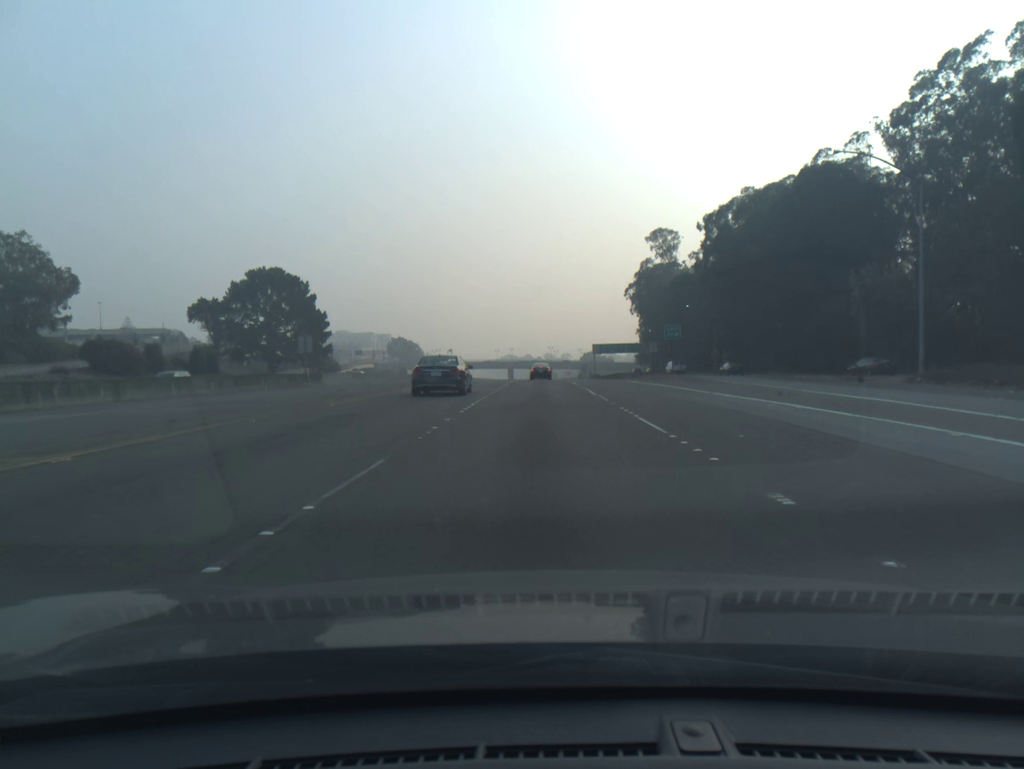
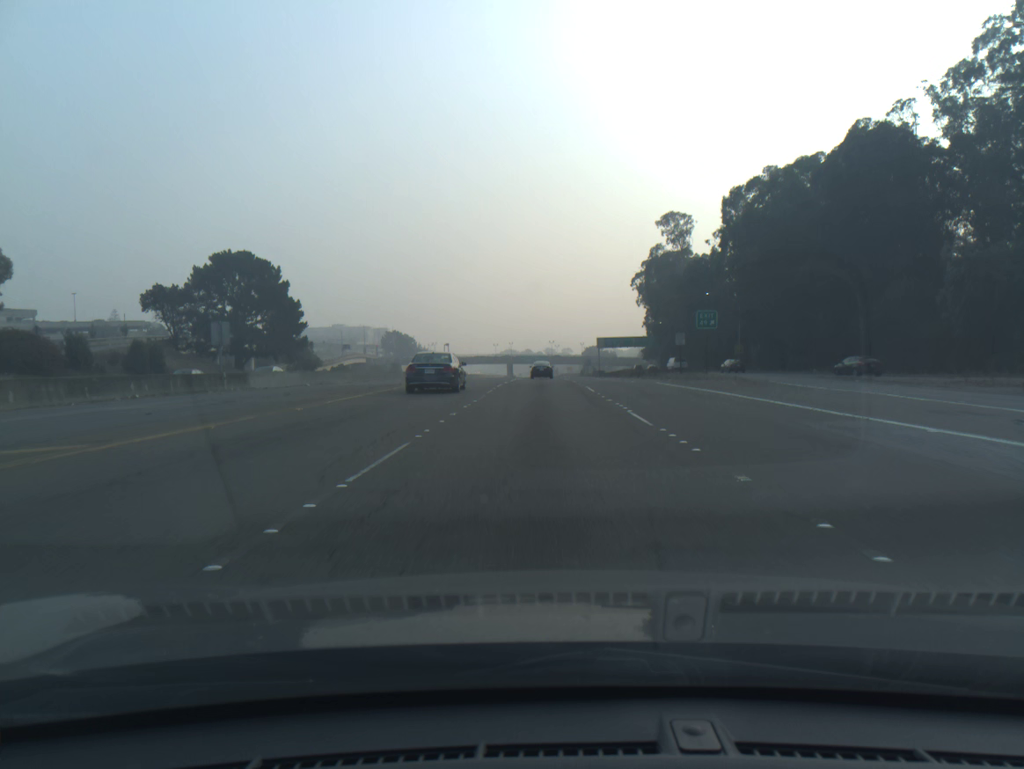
(0.0, +13.7) m; 0°
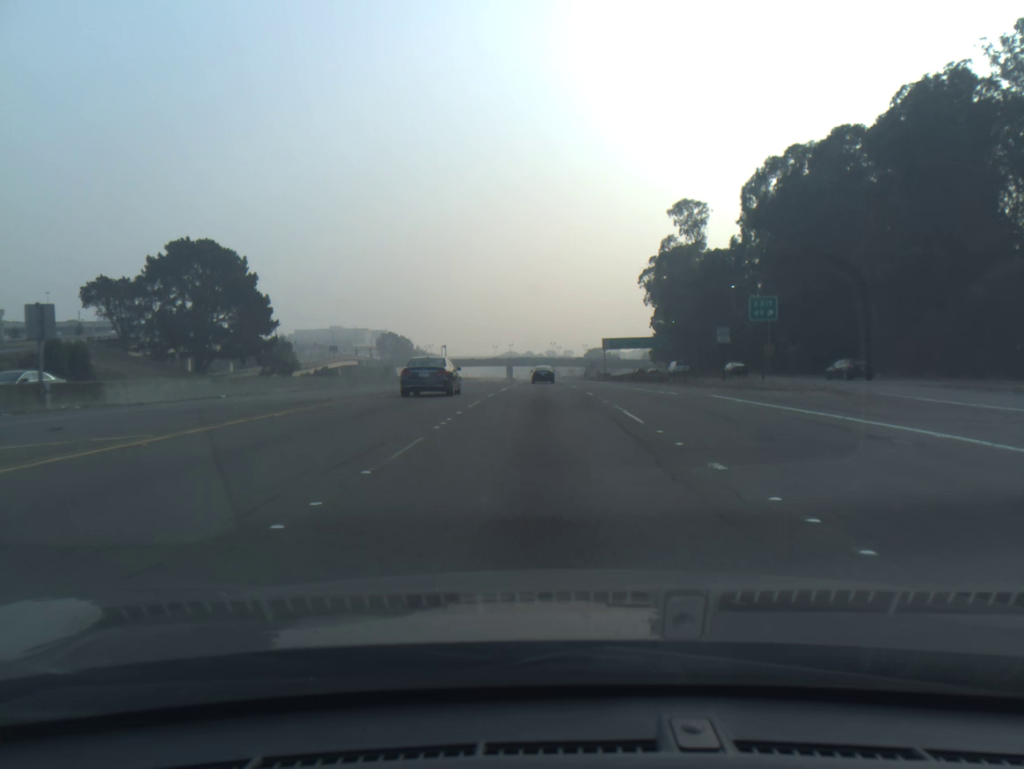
(0.0, +13.6) m; 0°
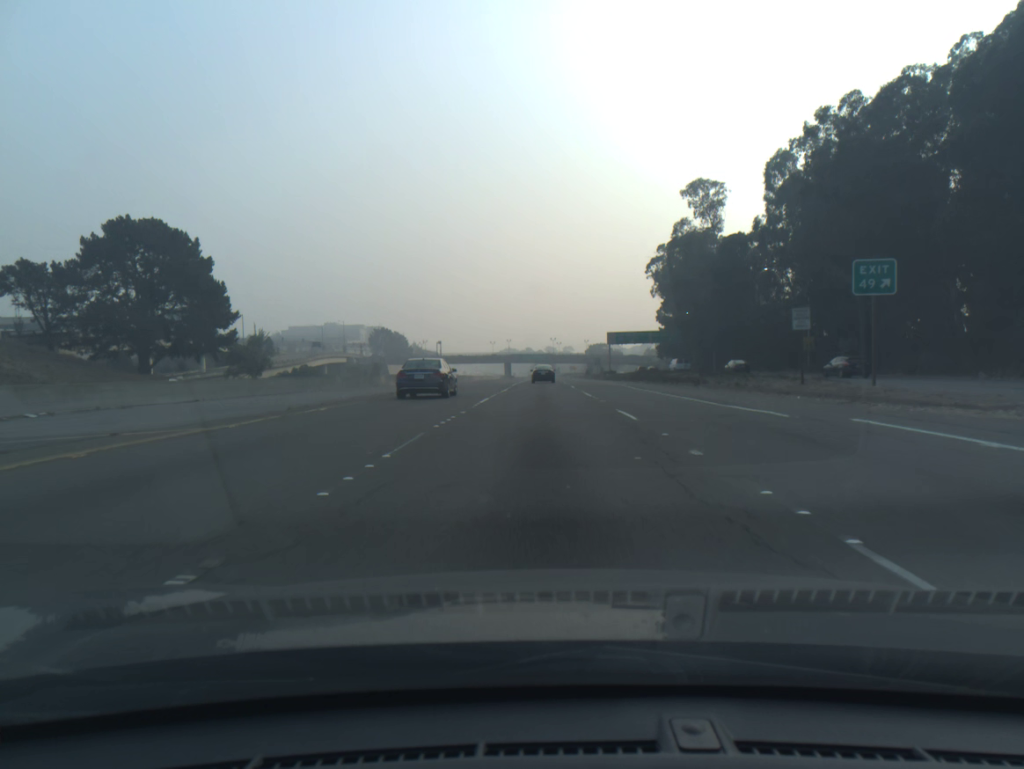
(0.0, +13.6) m; 0°
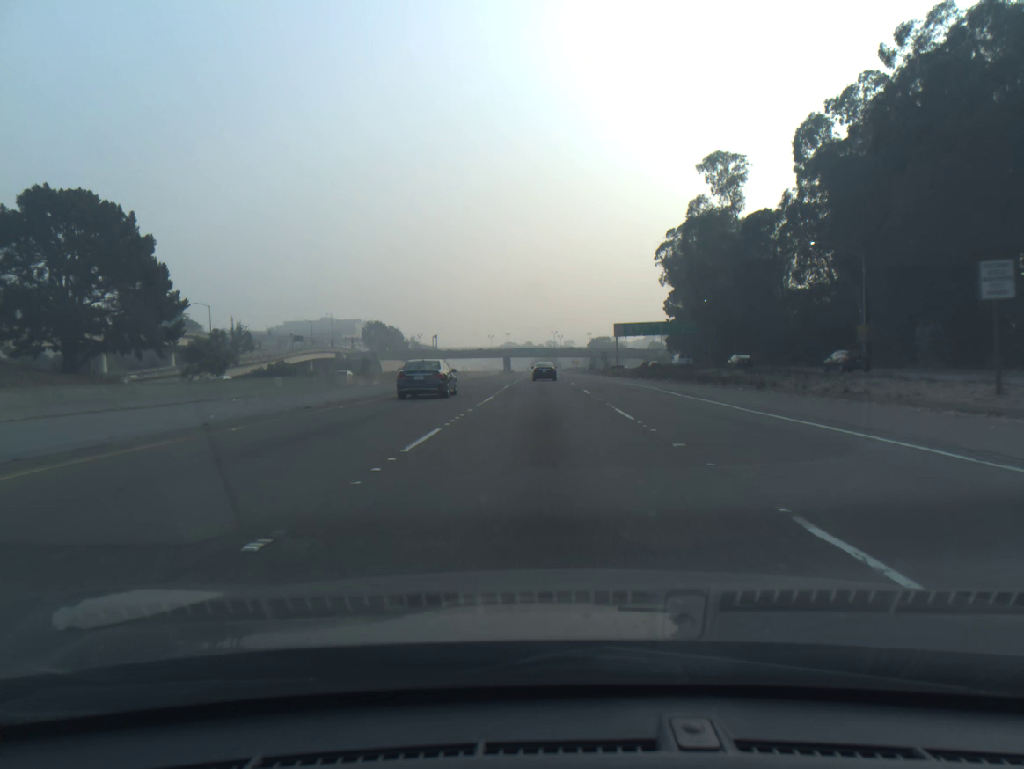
(0.0, +13.5) m; 0°
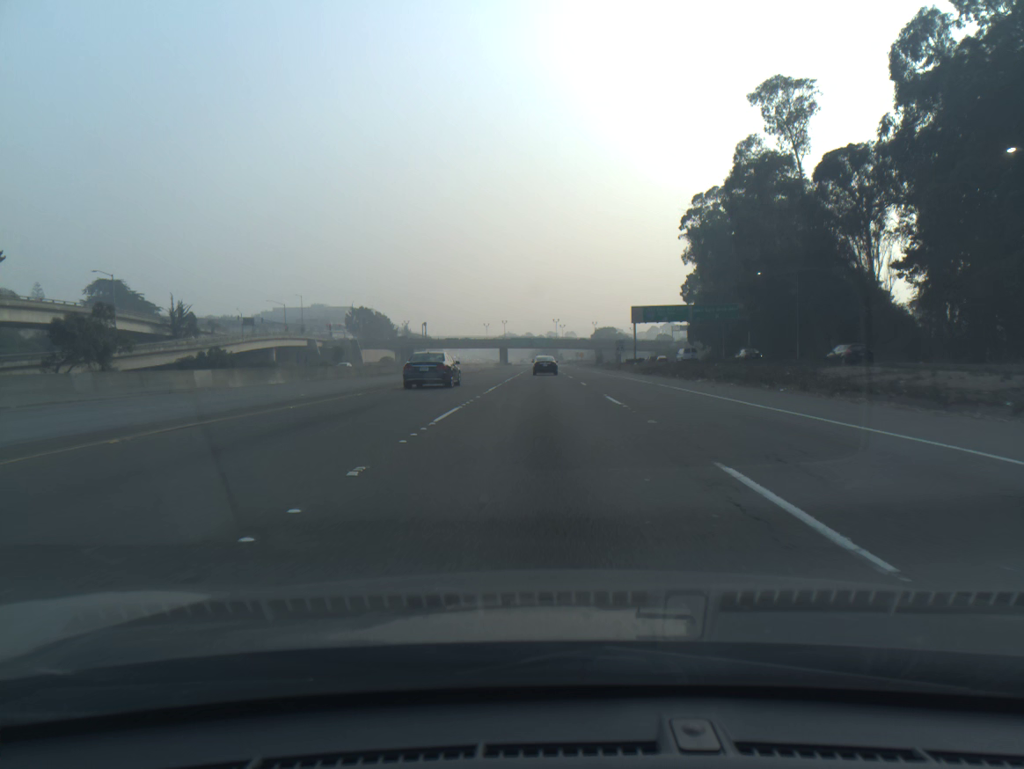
(0.0, +26.9) m; 0°
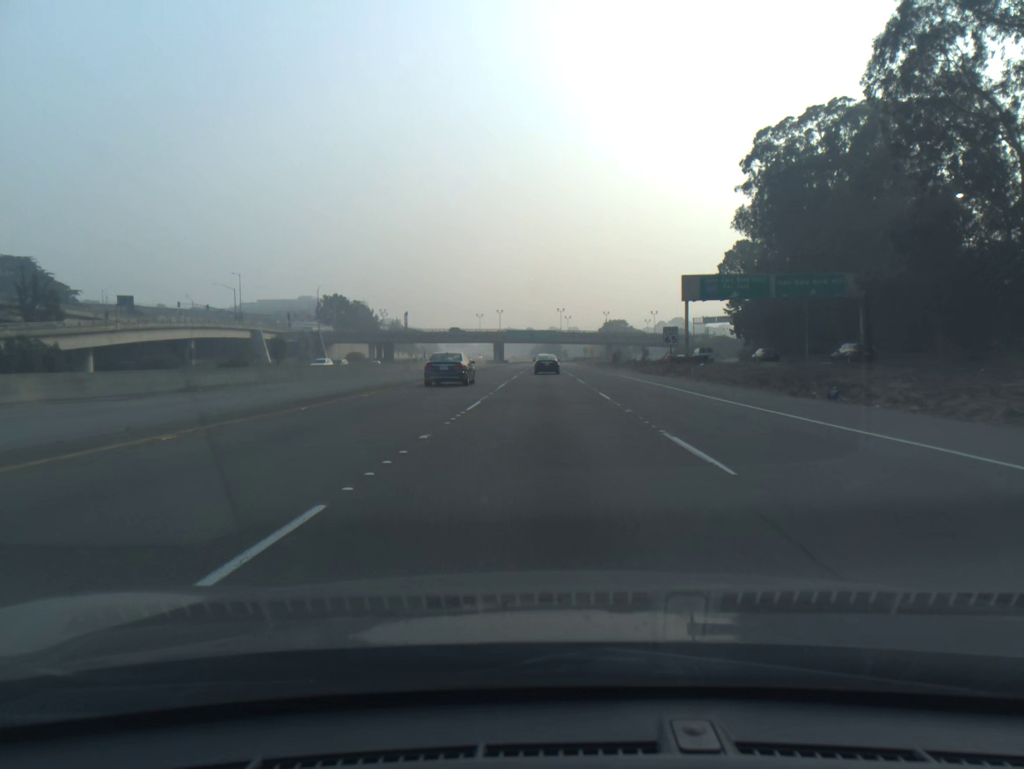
(0.0, +40.2) m; 0°
